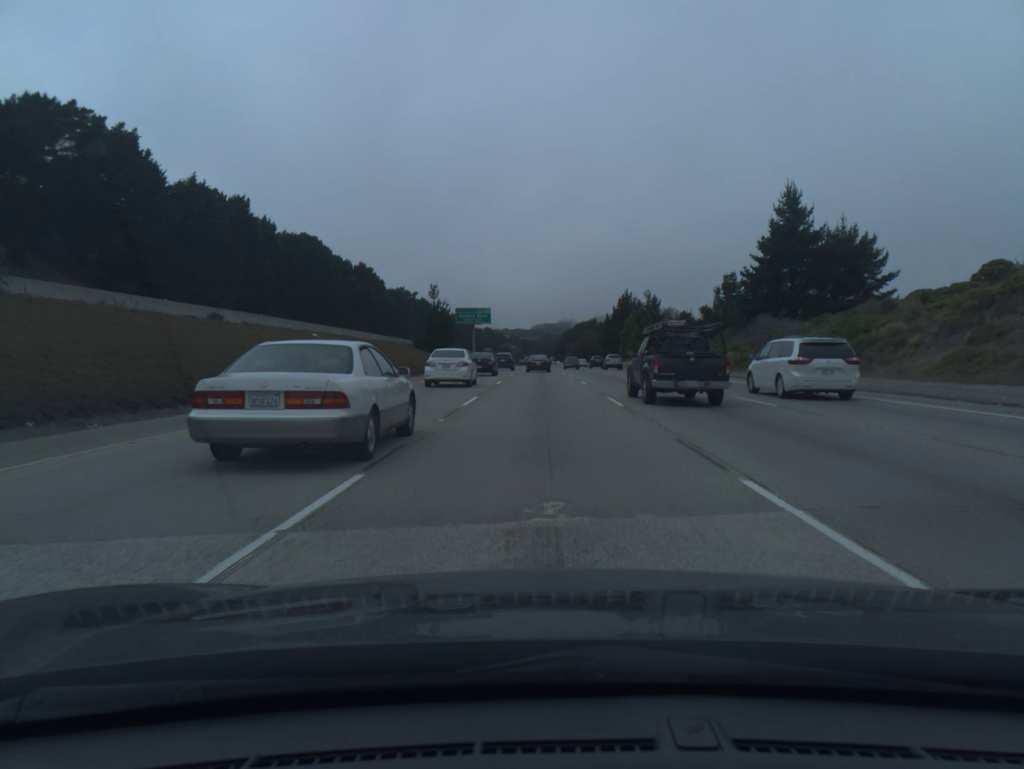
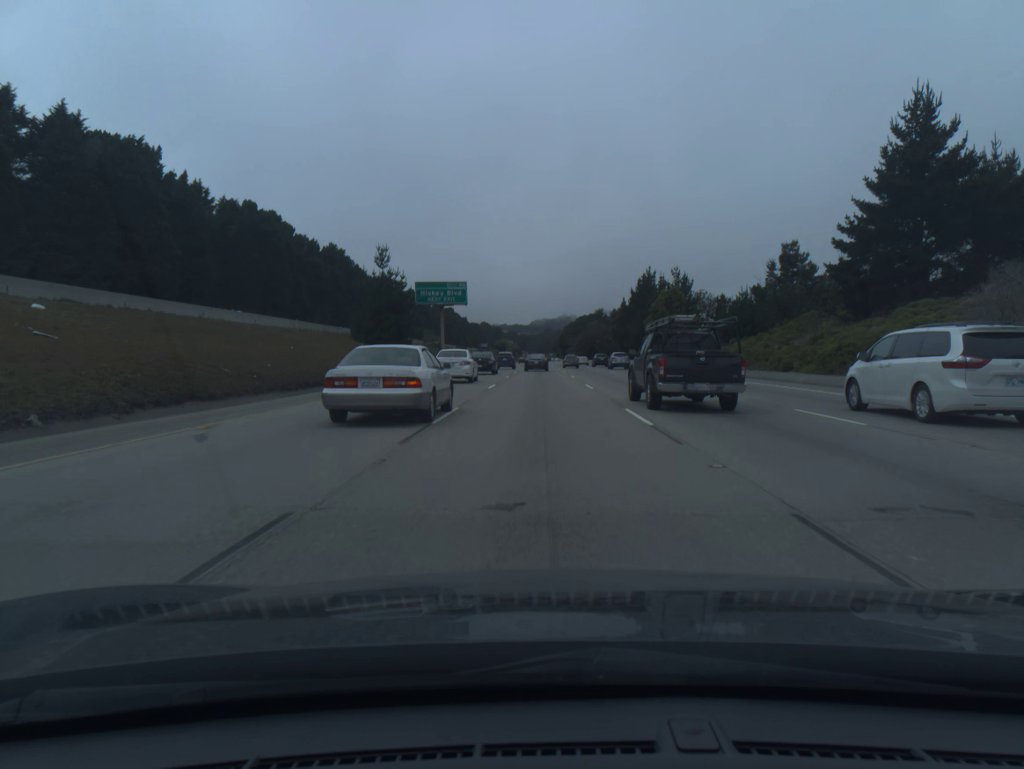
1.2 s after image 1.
(0.0, +34.2) m; 0°
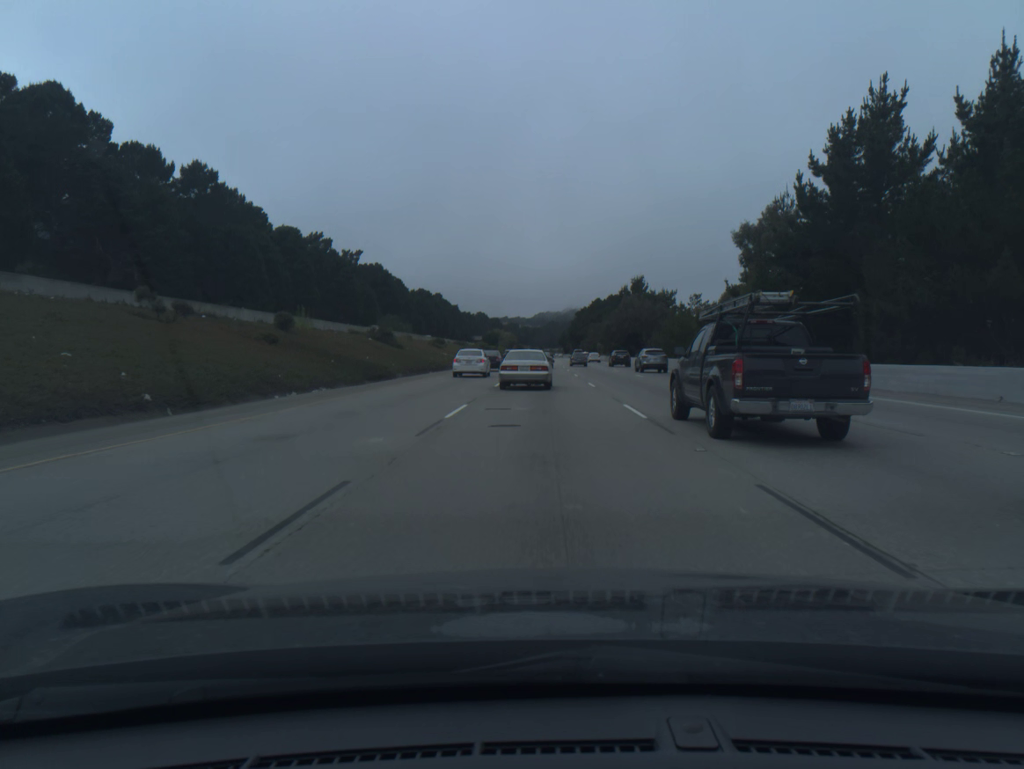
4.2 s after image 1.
(-0.2, +86.4) m; 0°
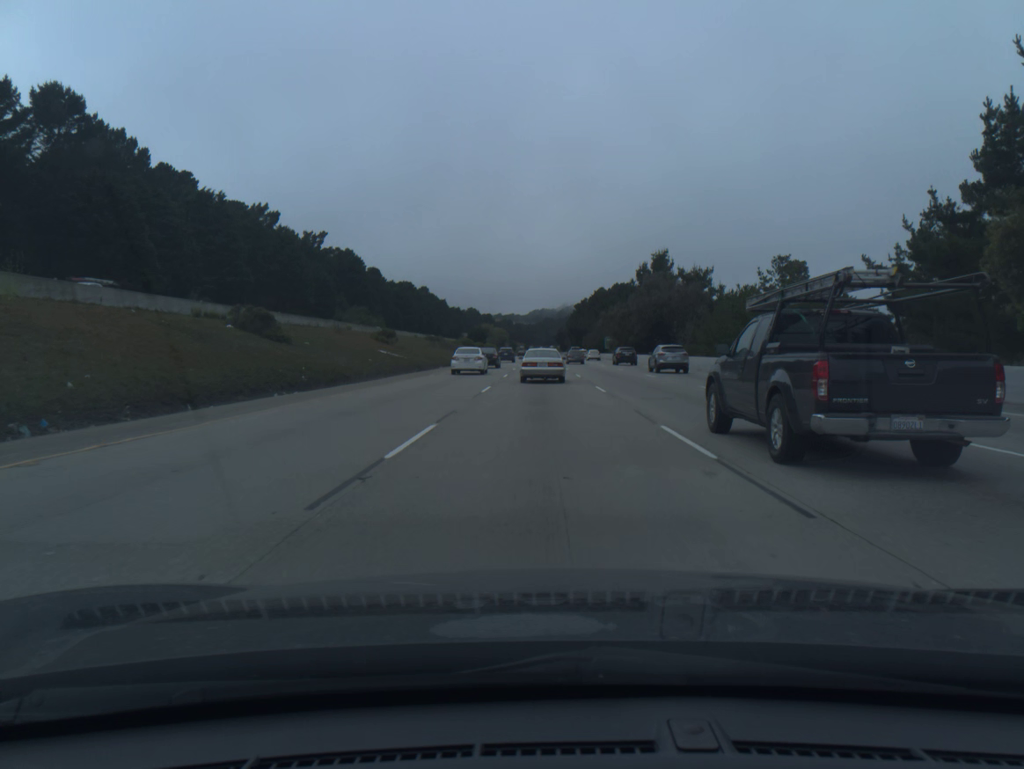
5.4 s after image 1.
(+0.1, +35.0) m; 0°
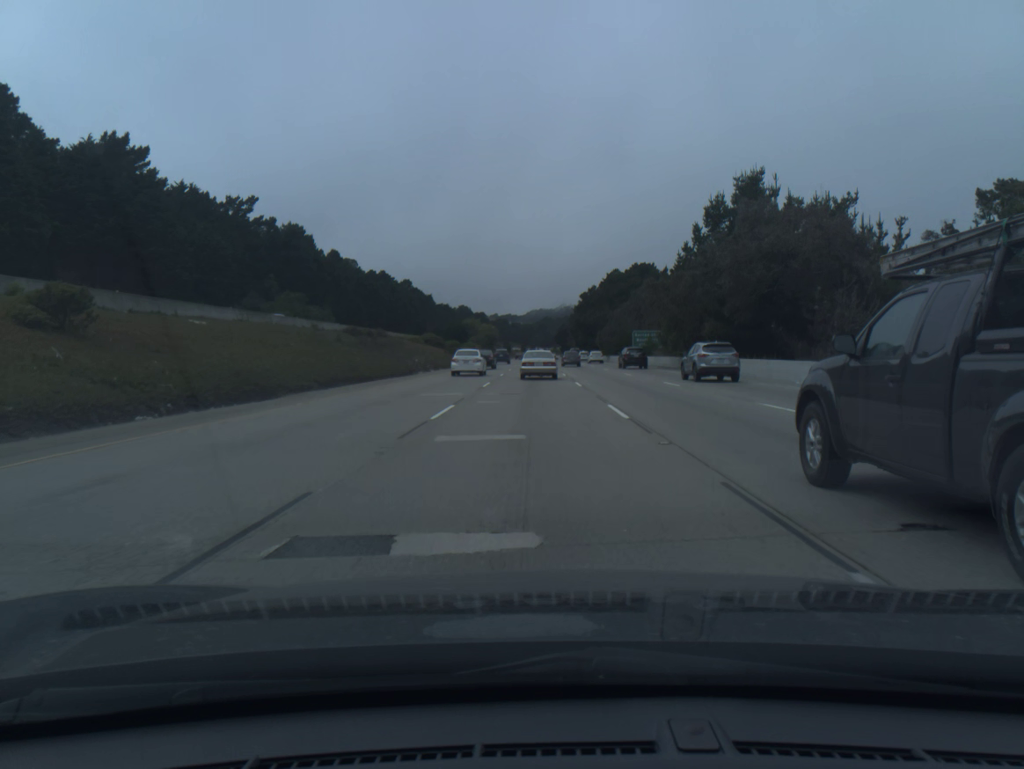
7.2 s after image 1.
(+0.1, +52.6) m; 0°
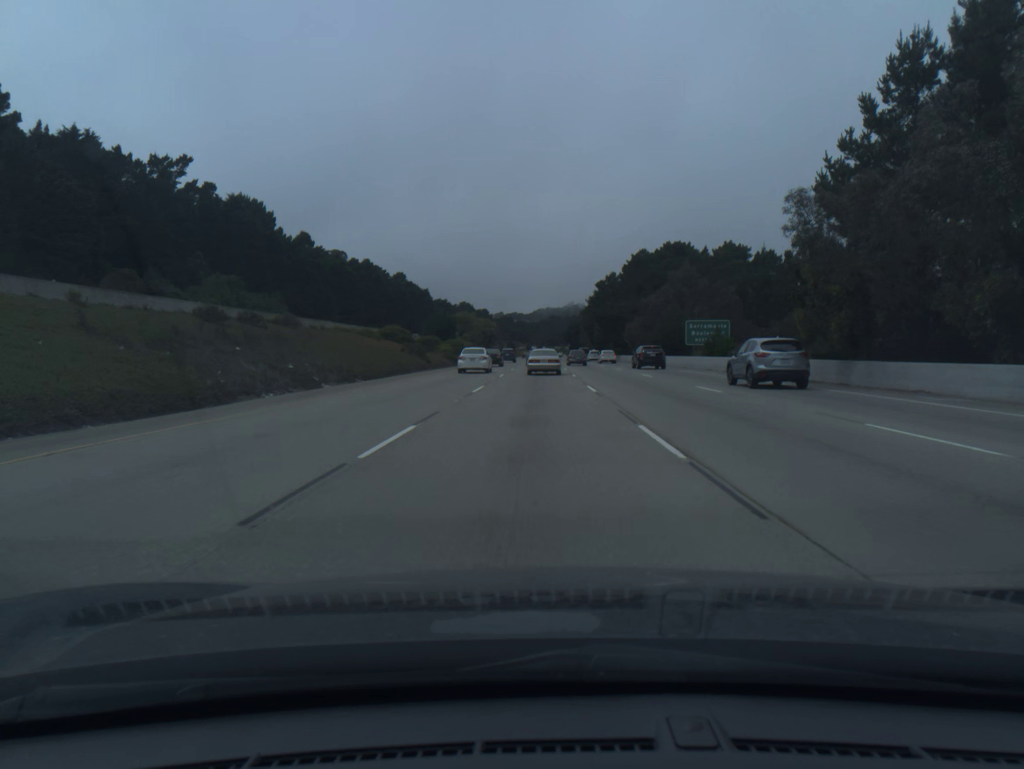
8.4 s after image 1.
(-0.1, +35.0) m; 0°
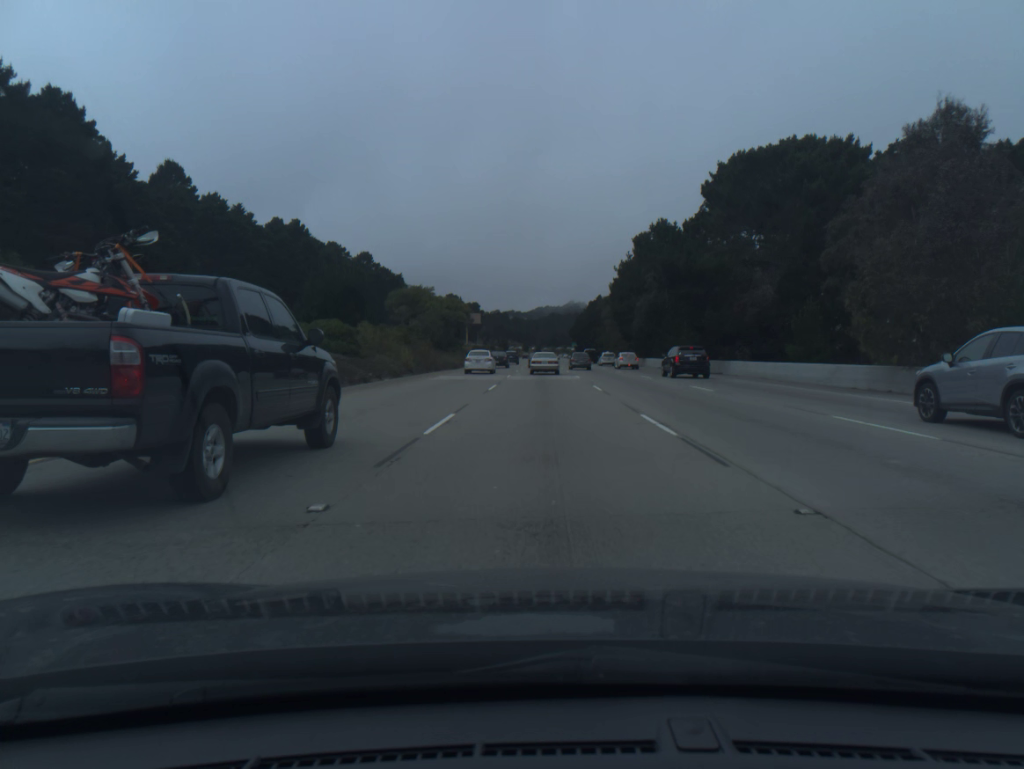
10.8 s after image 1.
(-0.2, +70.3) m; 0°
